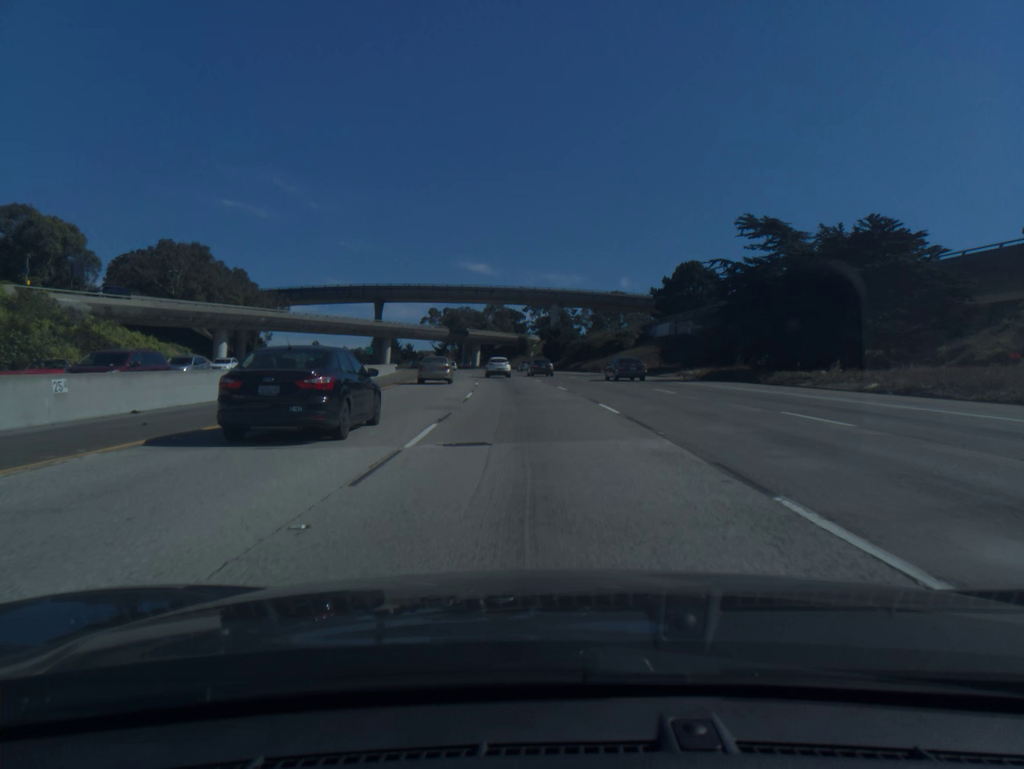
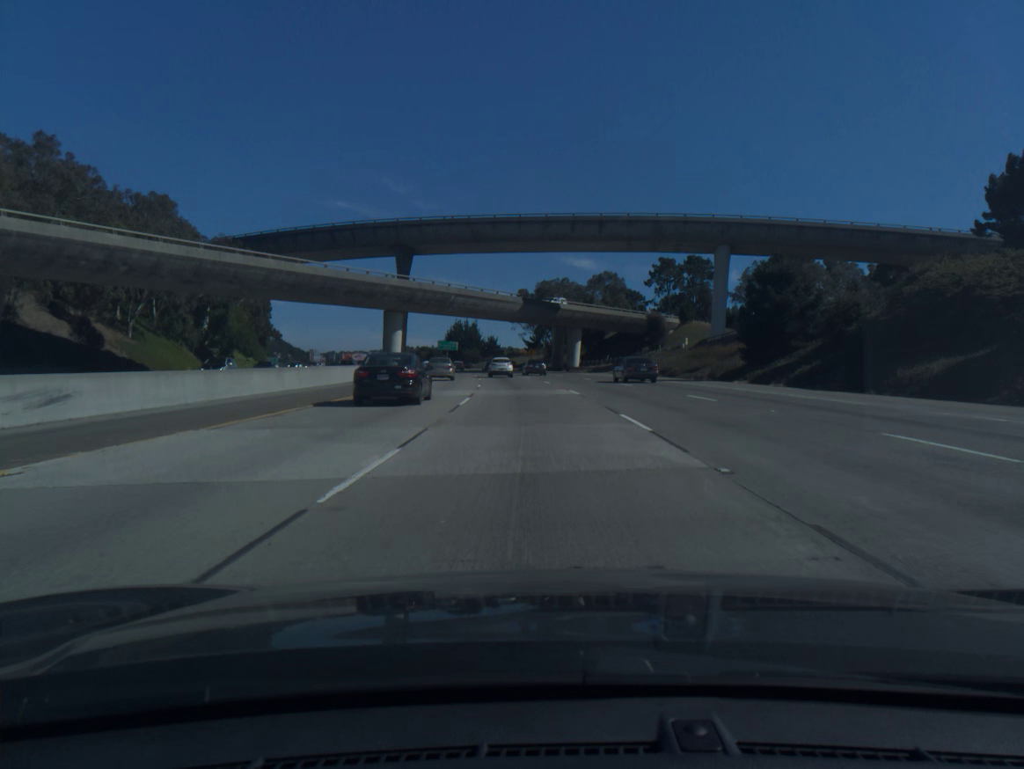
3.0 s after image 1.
(-5.2, +76.9) m; -8°
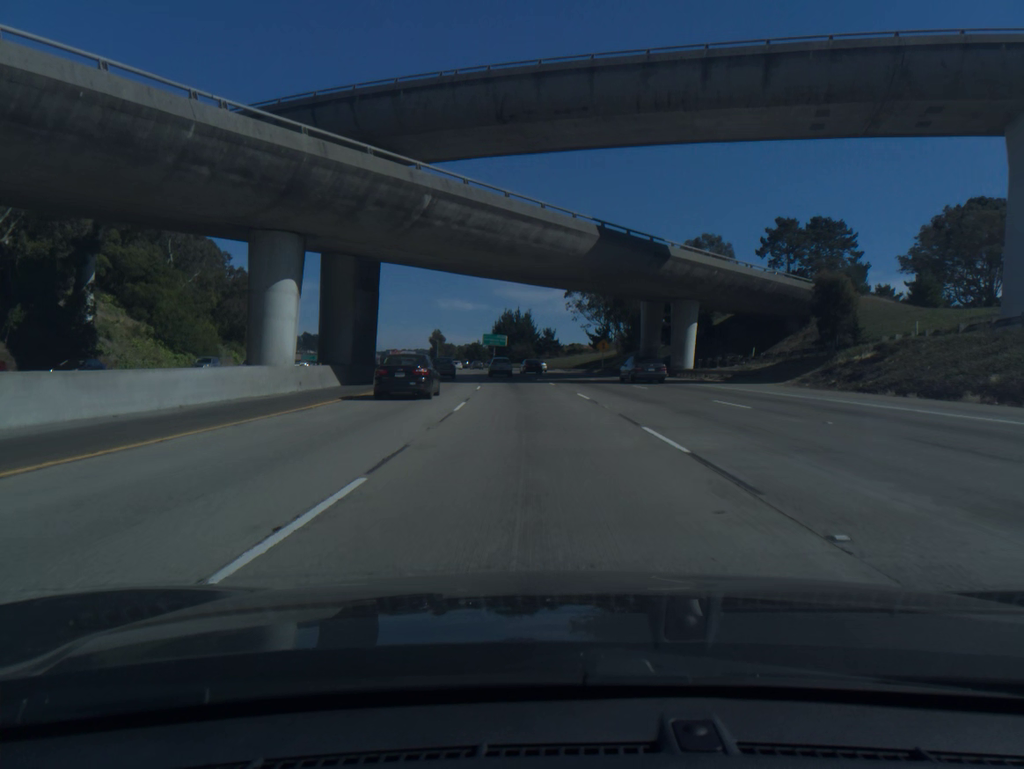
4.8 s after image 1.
(-1.8, +46.6) m; -4°
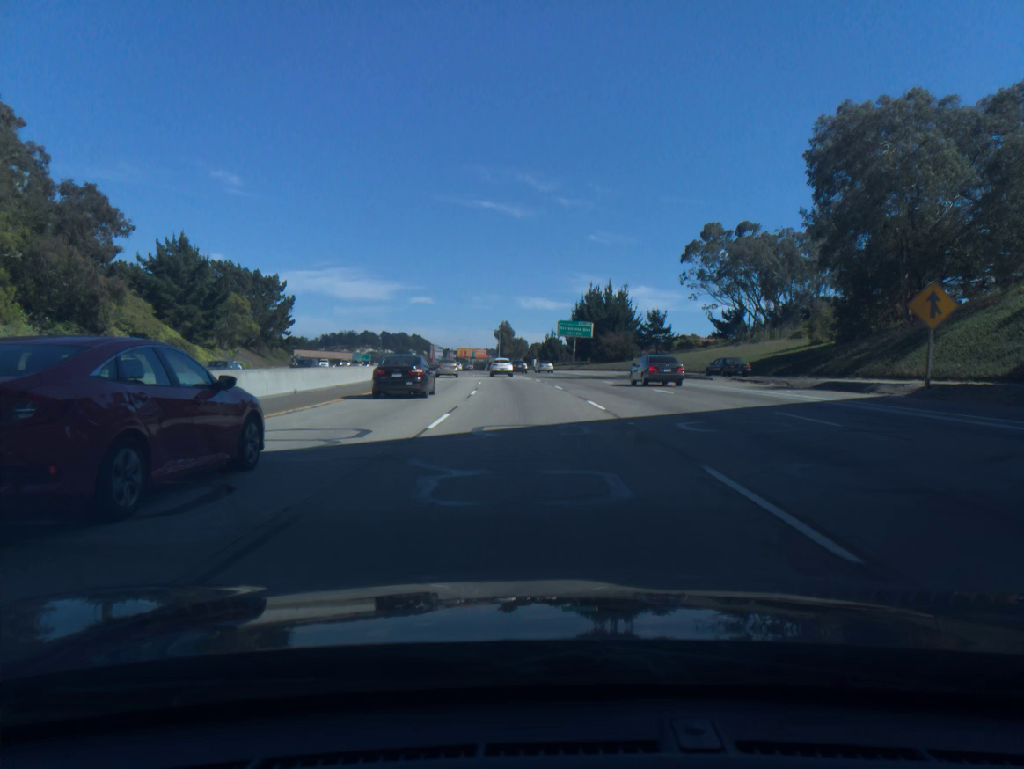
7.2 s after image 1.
(-3.0, +63.5) m; -6°
